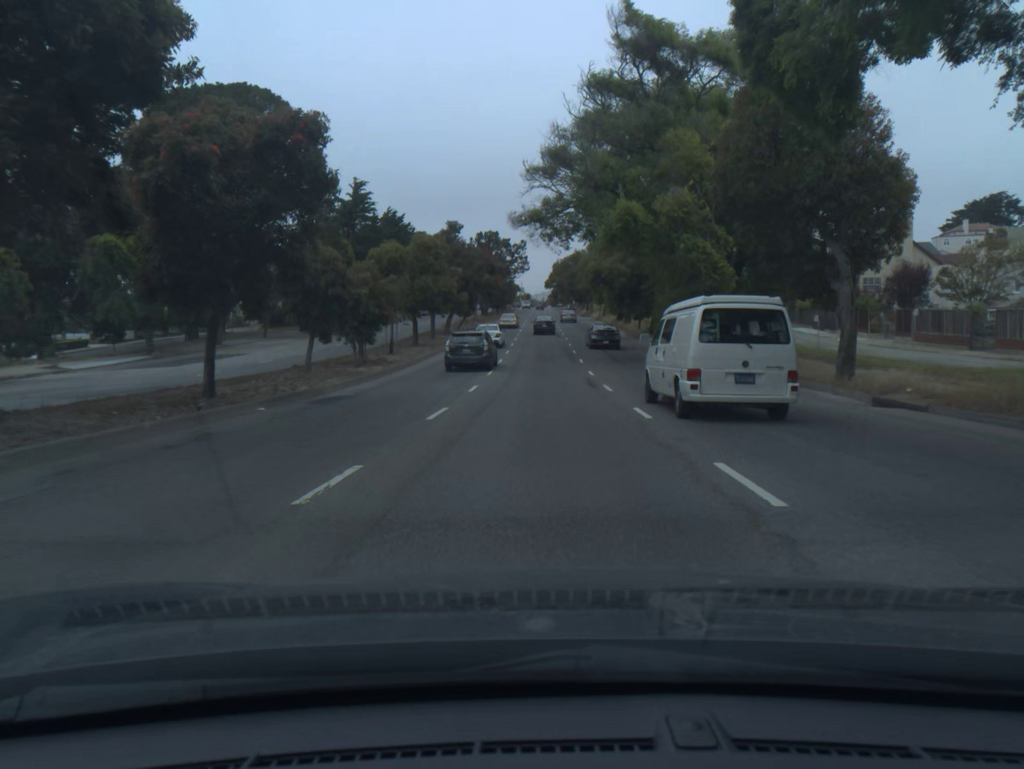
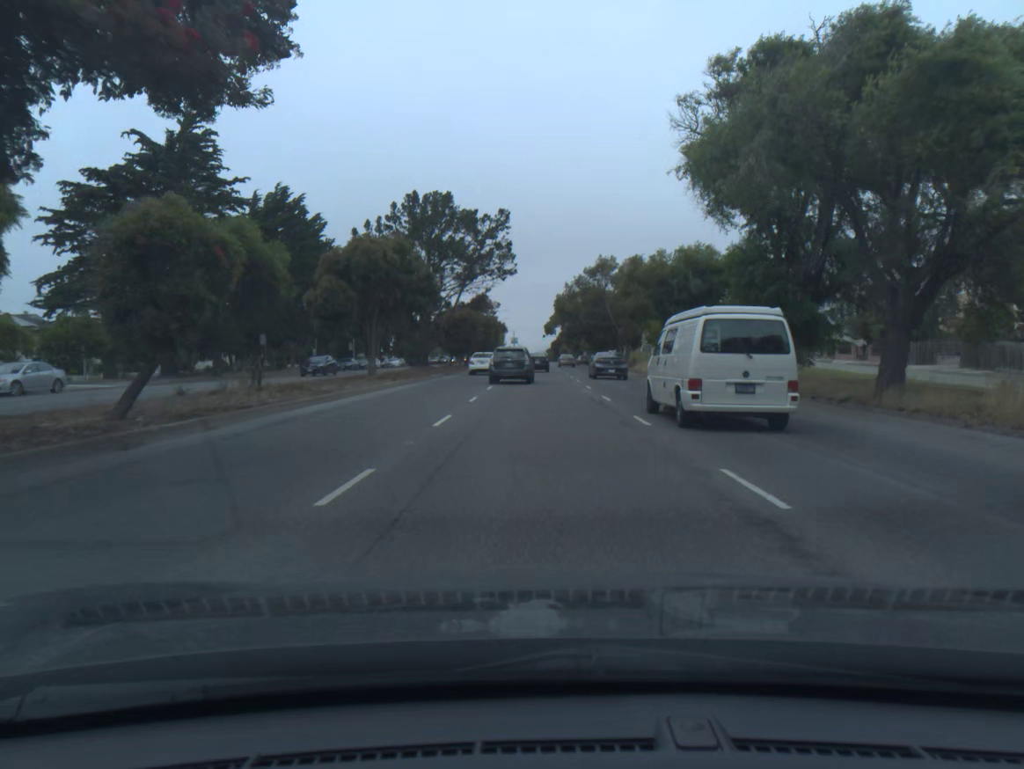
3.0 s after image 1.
(-0.1, +57.5) m; 0°
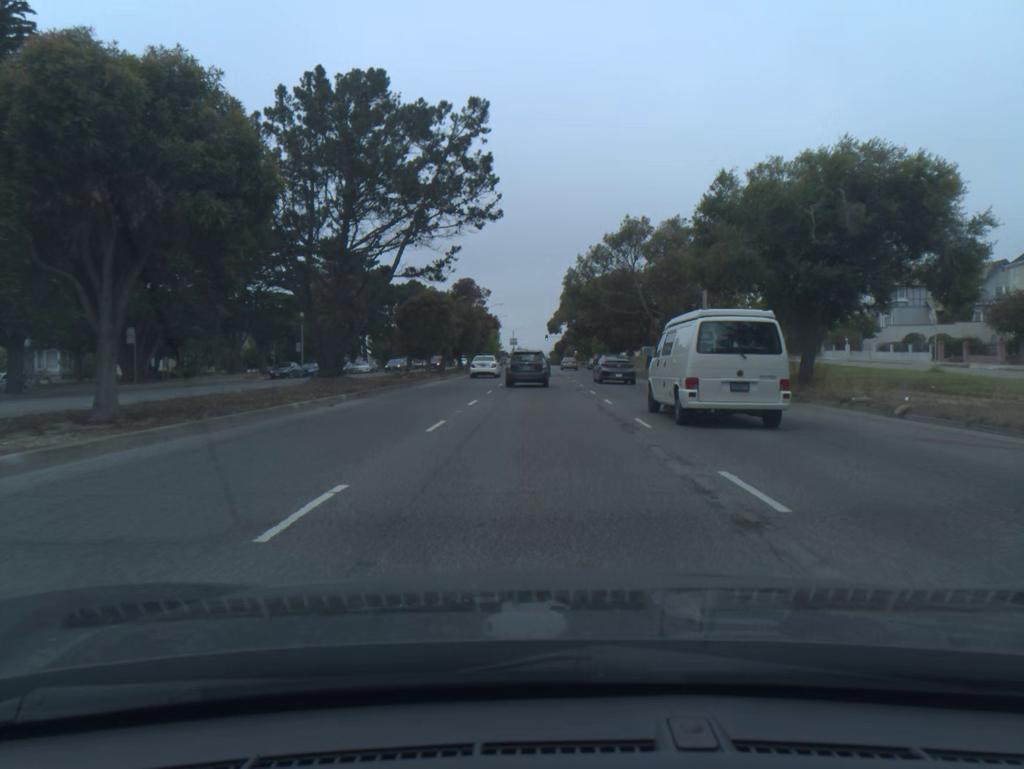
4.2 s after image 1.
(-0.1, +22.3) m; 0°
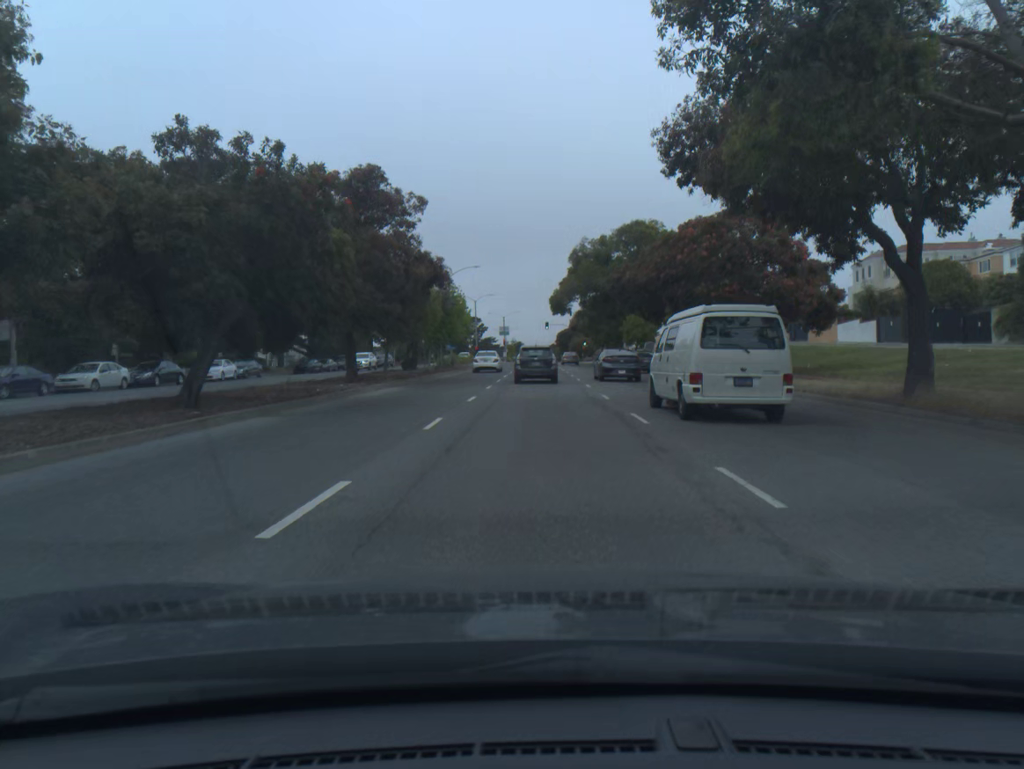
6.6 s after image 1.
(+0.1, +43.0) m; 0°
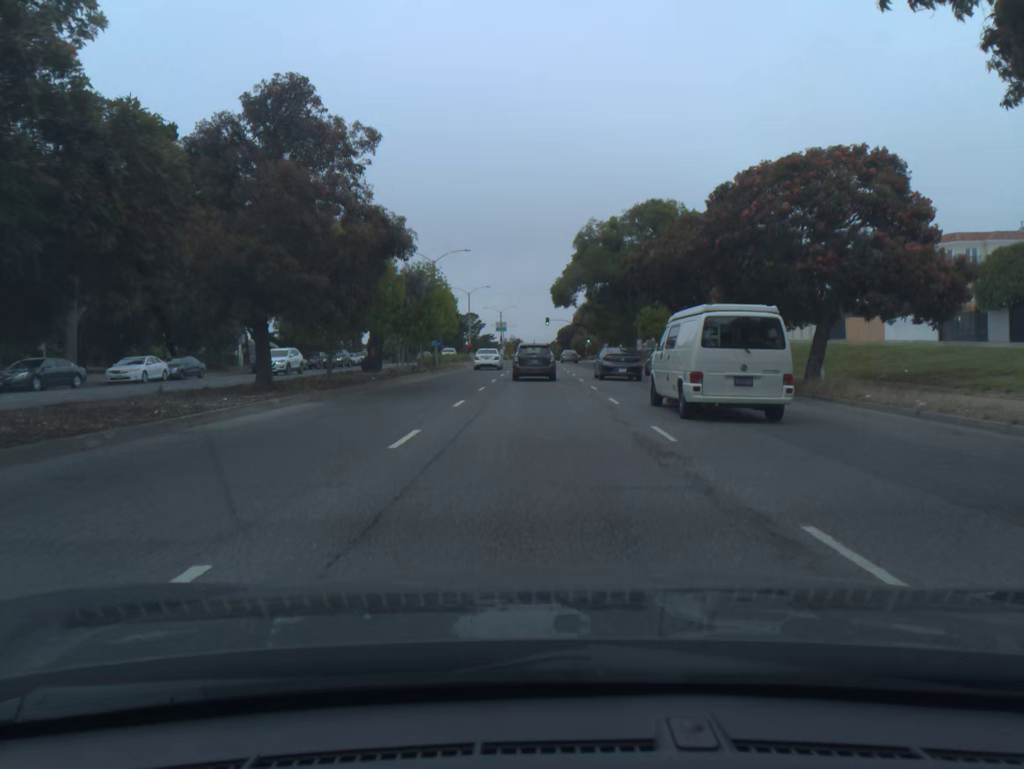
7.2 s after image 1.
(0.0, +10.2) m; 0°
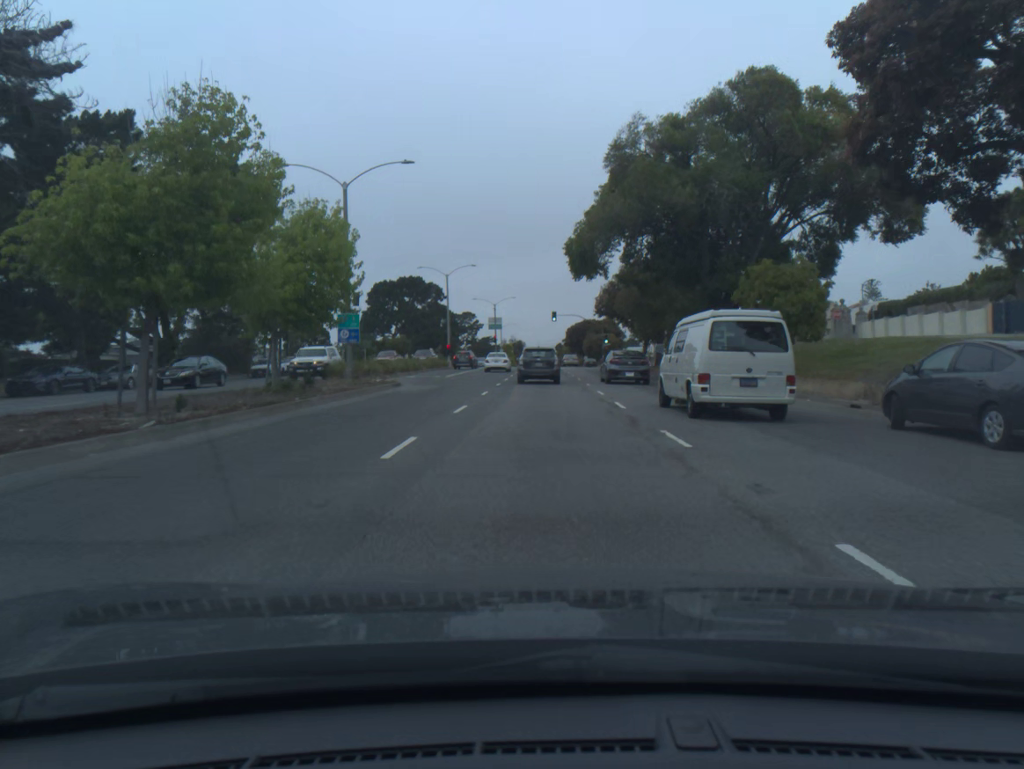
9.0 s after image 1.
(-0.1, +29.7) m; 0°
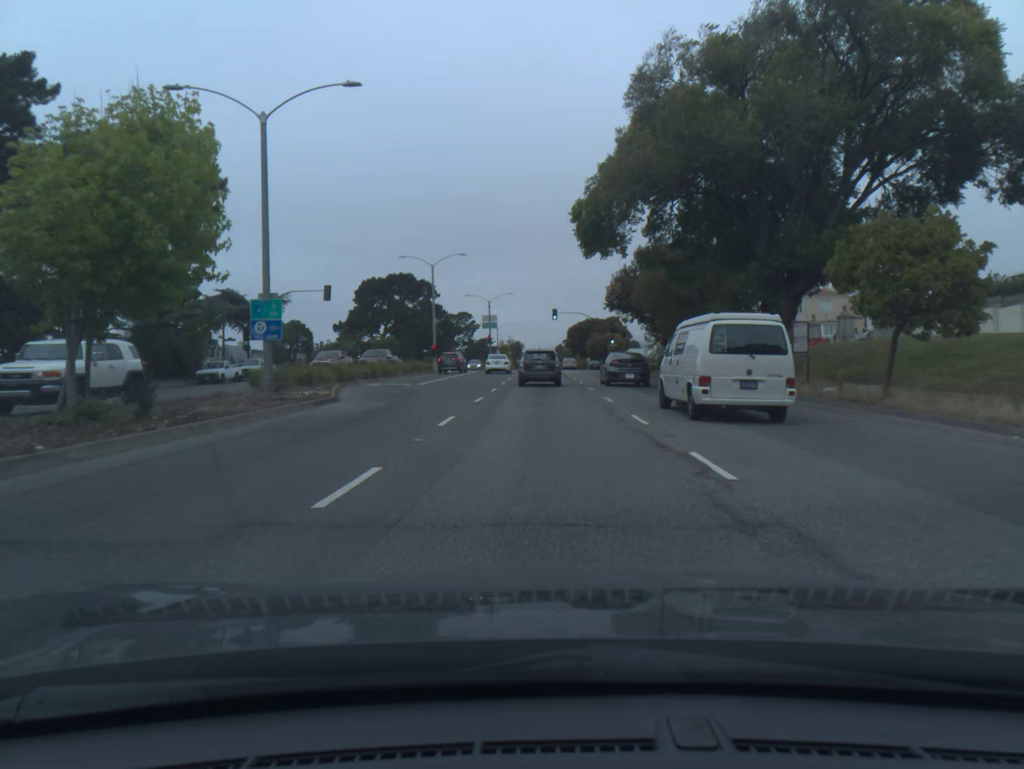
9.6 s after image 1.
(0.0, +9.7) m; 0°
